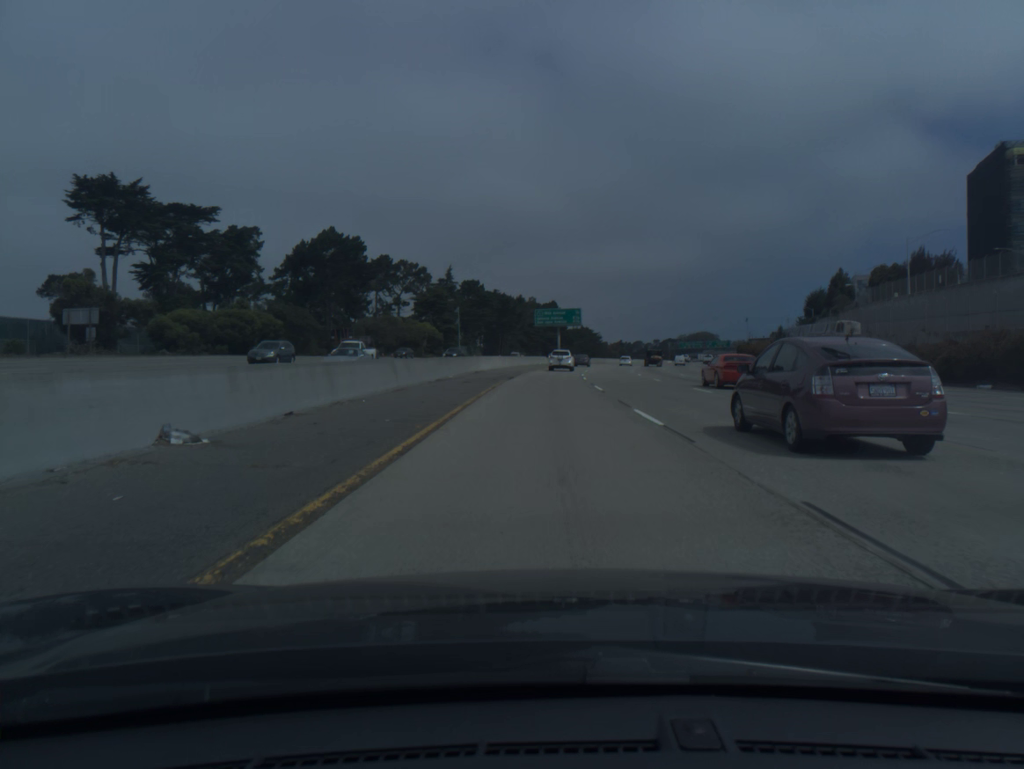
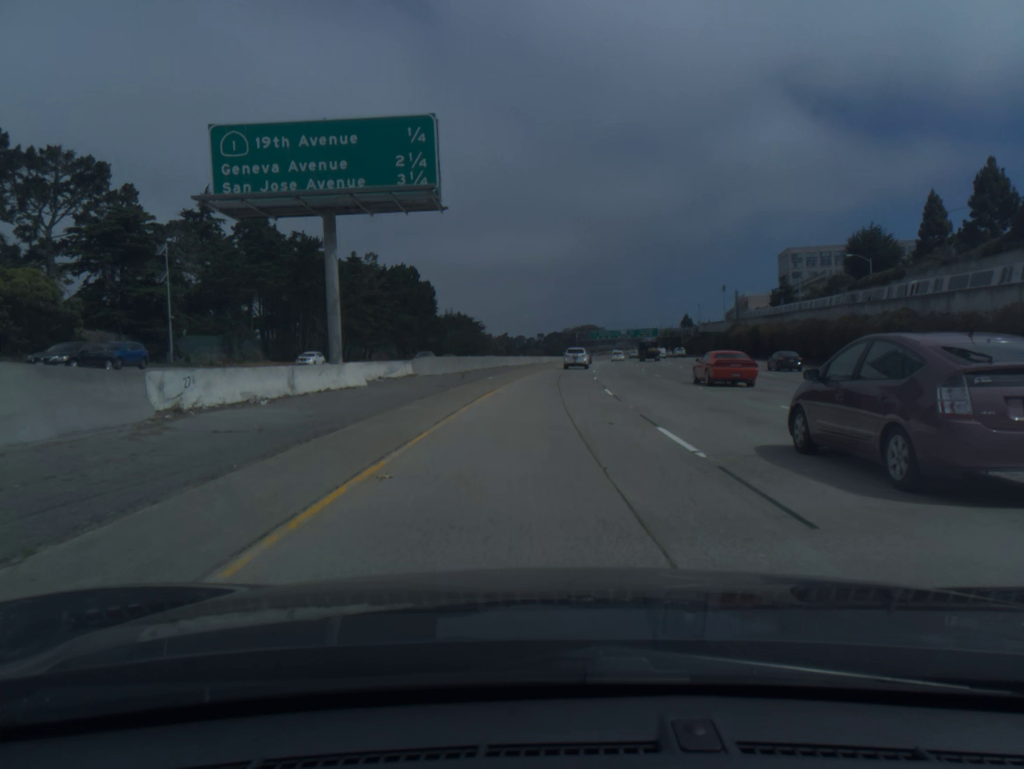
(+5.2, +98.0) m; +9°
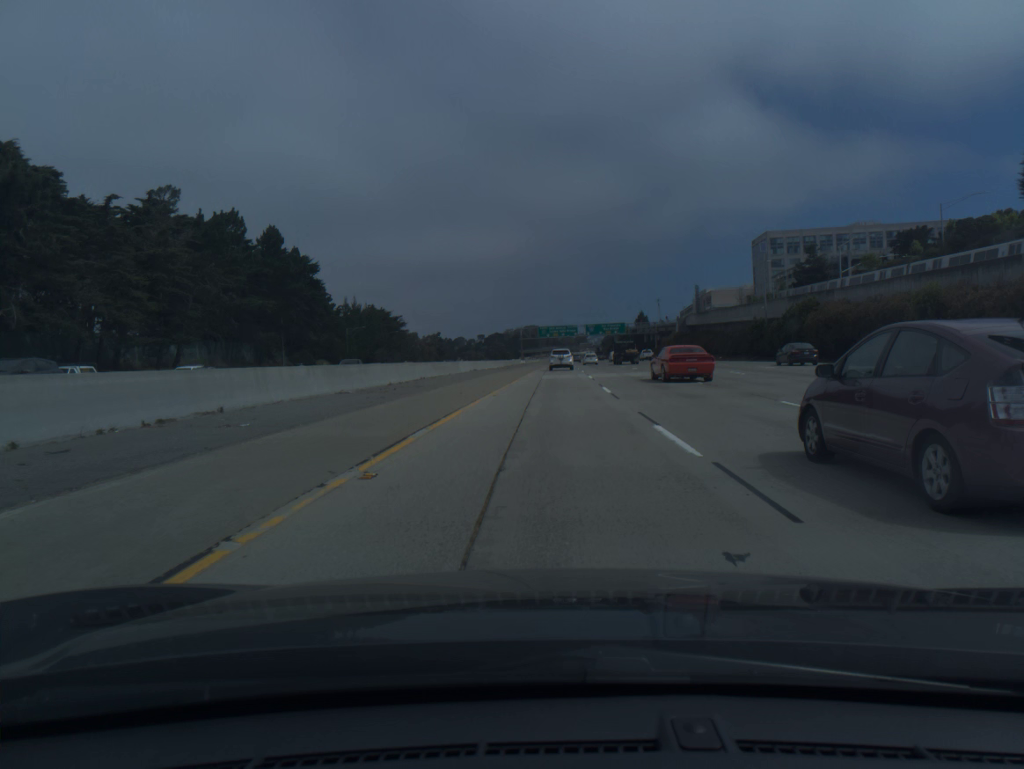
(+2.3, +58.6) m; +4°
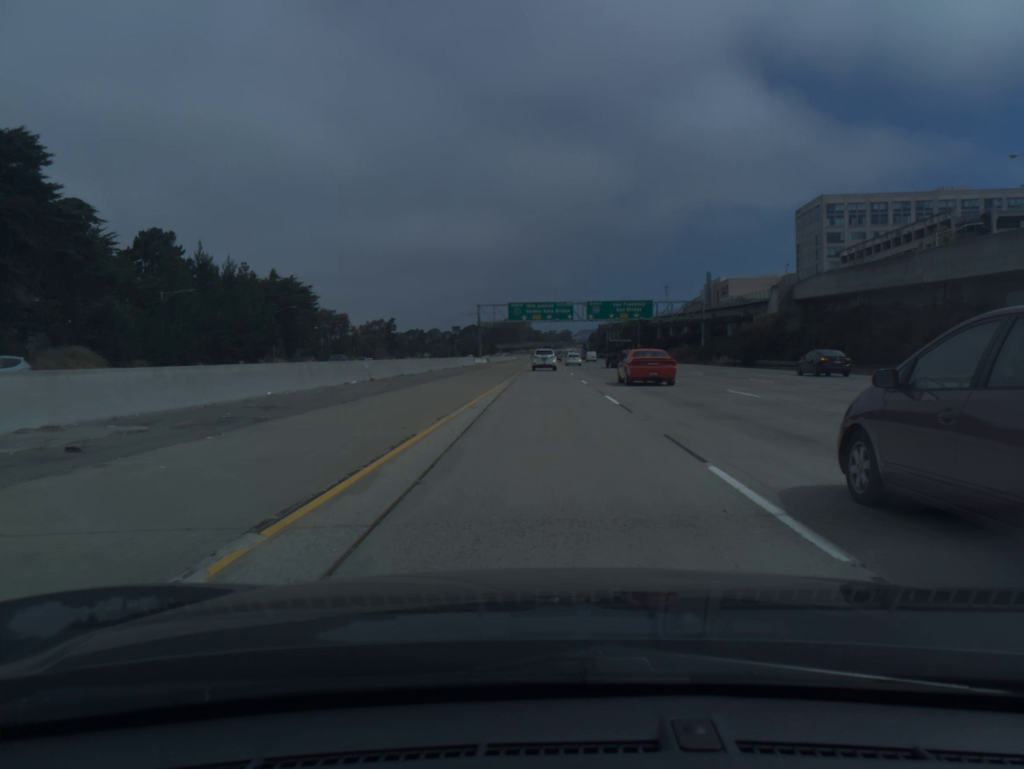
(+1.8, +77.8) m; +1°
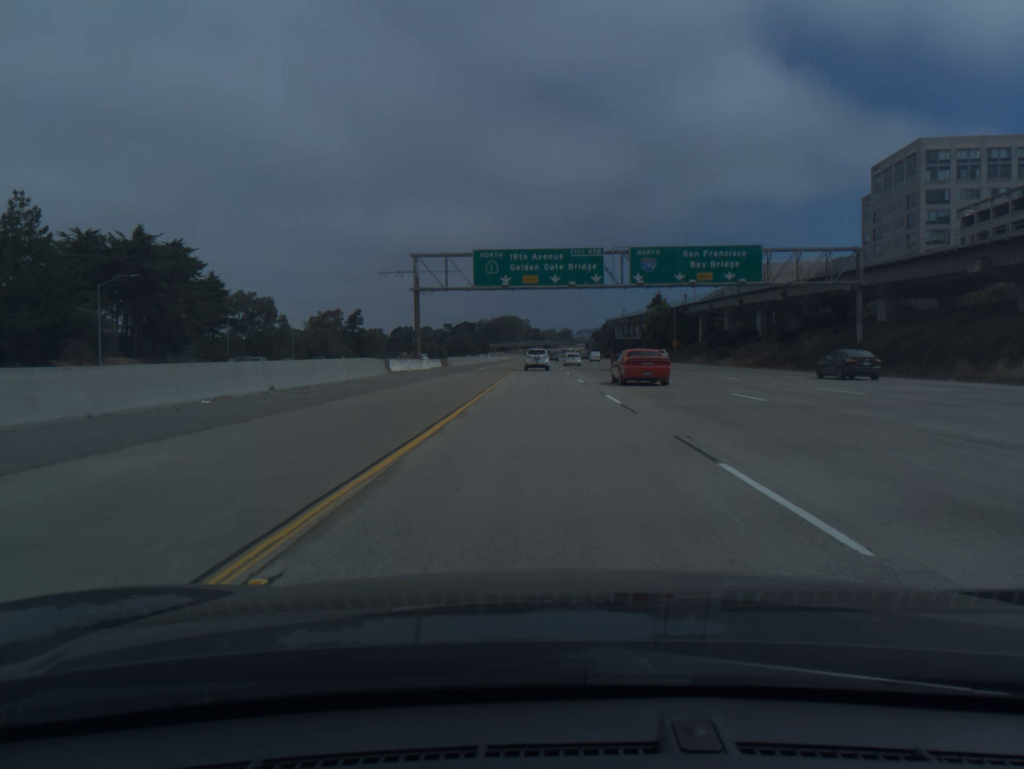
(0.0, +58.1) m; 0°
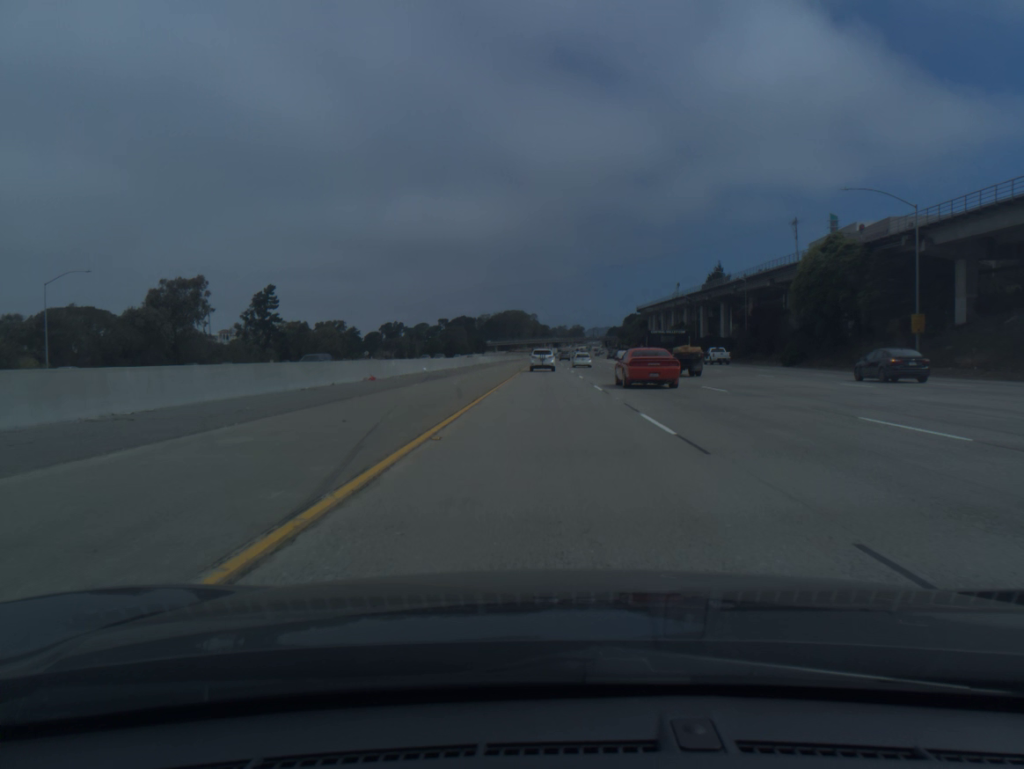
(-0.6, +95.3) m; -1°
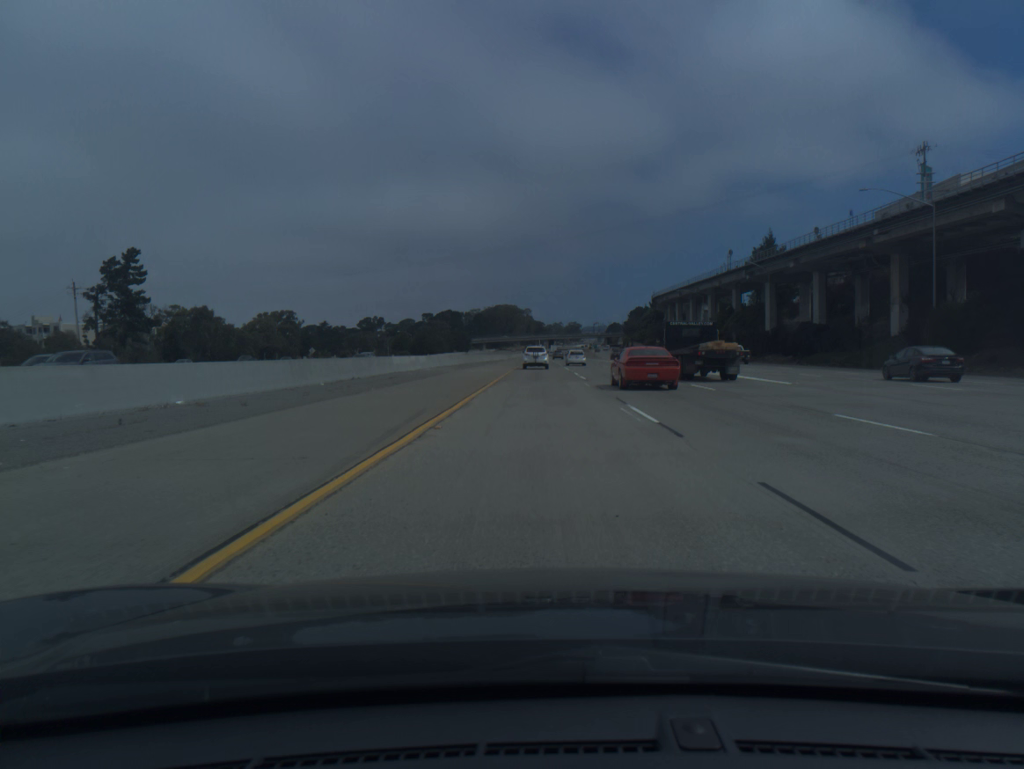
(+0.3, +56.2) m; 0°
